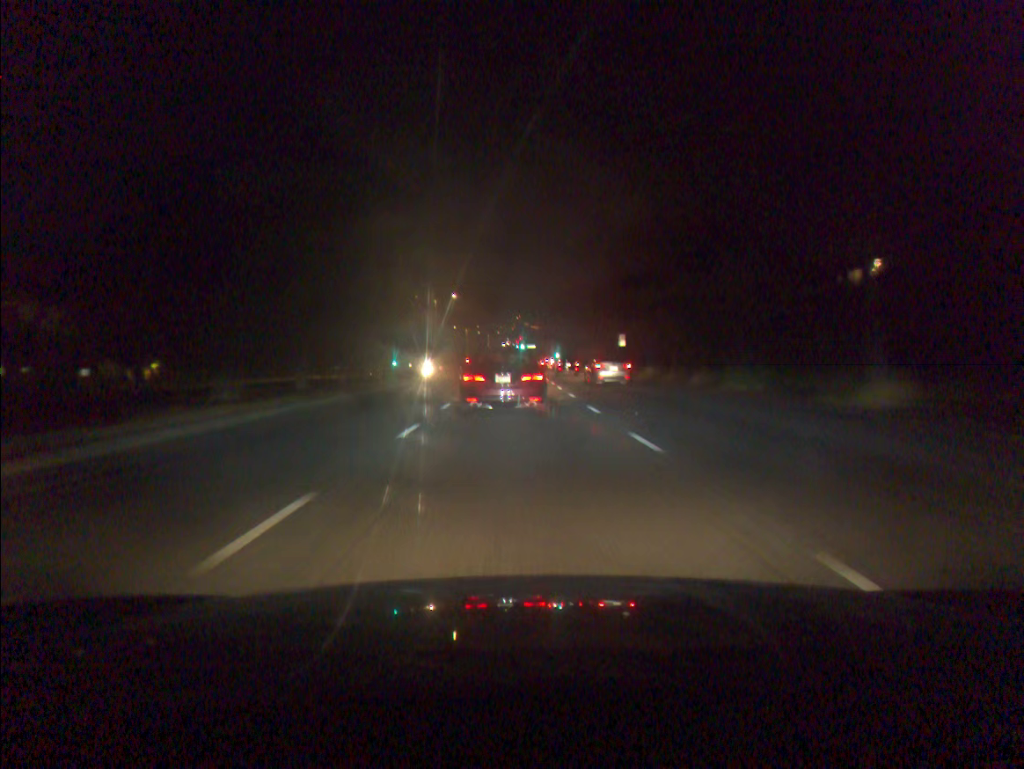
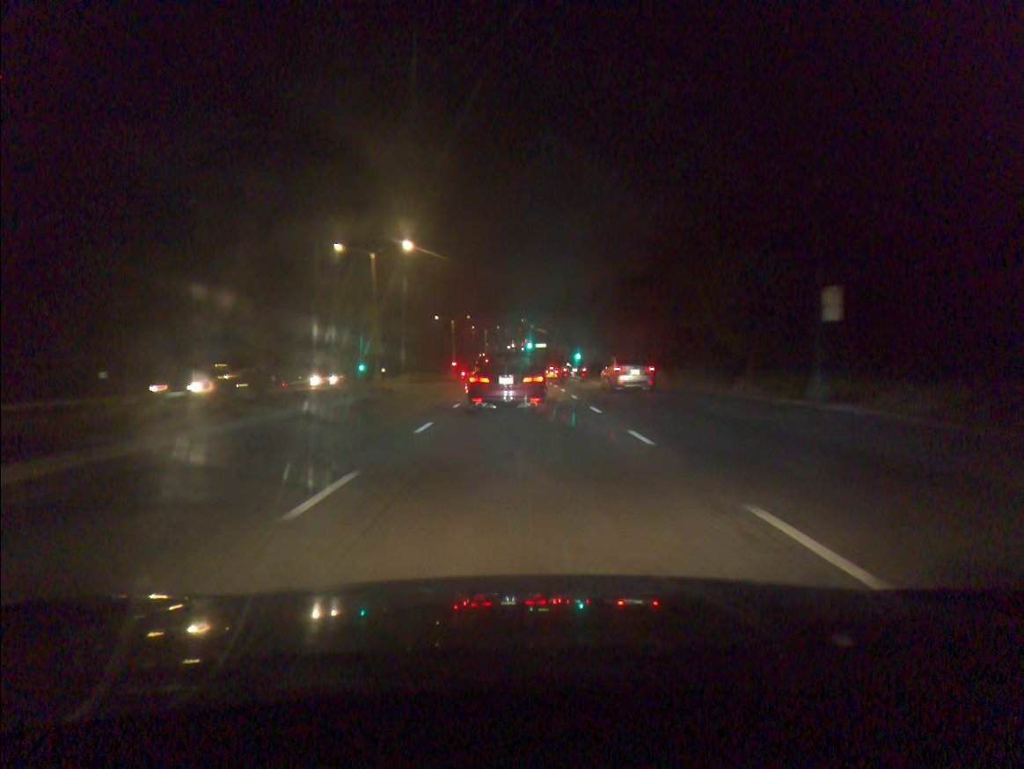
(0.0, +42.0) m; 0°
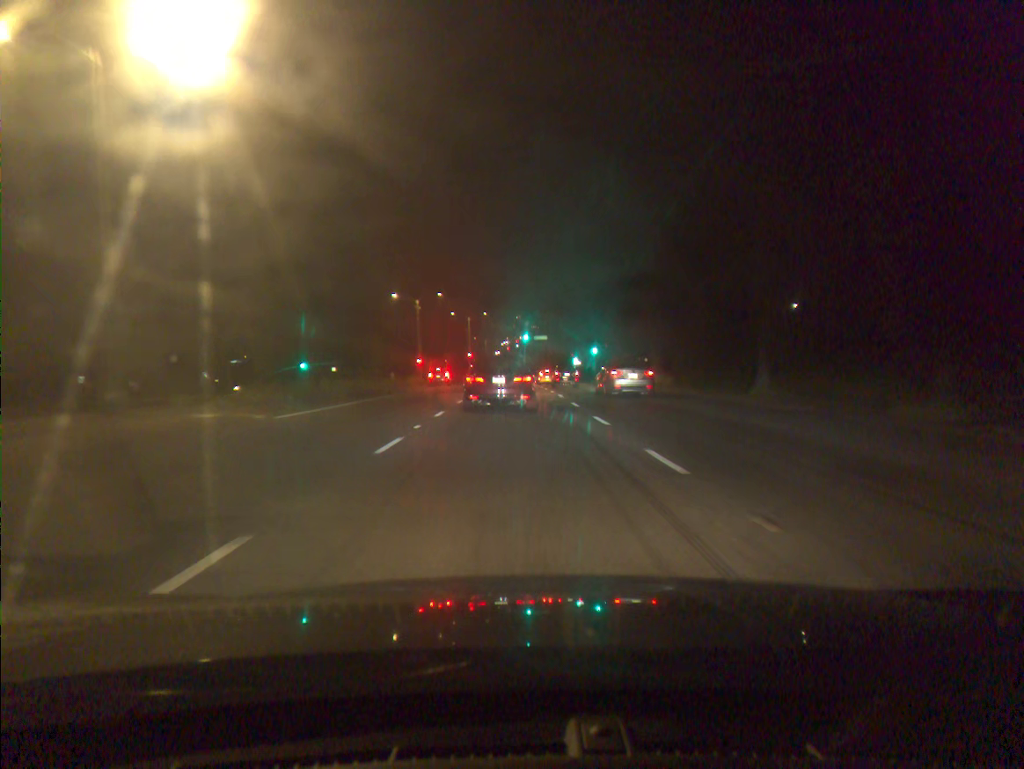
(+0.1, +32.3) m; 0°
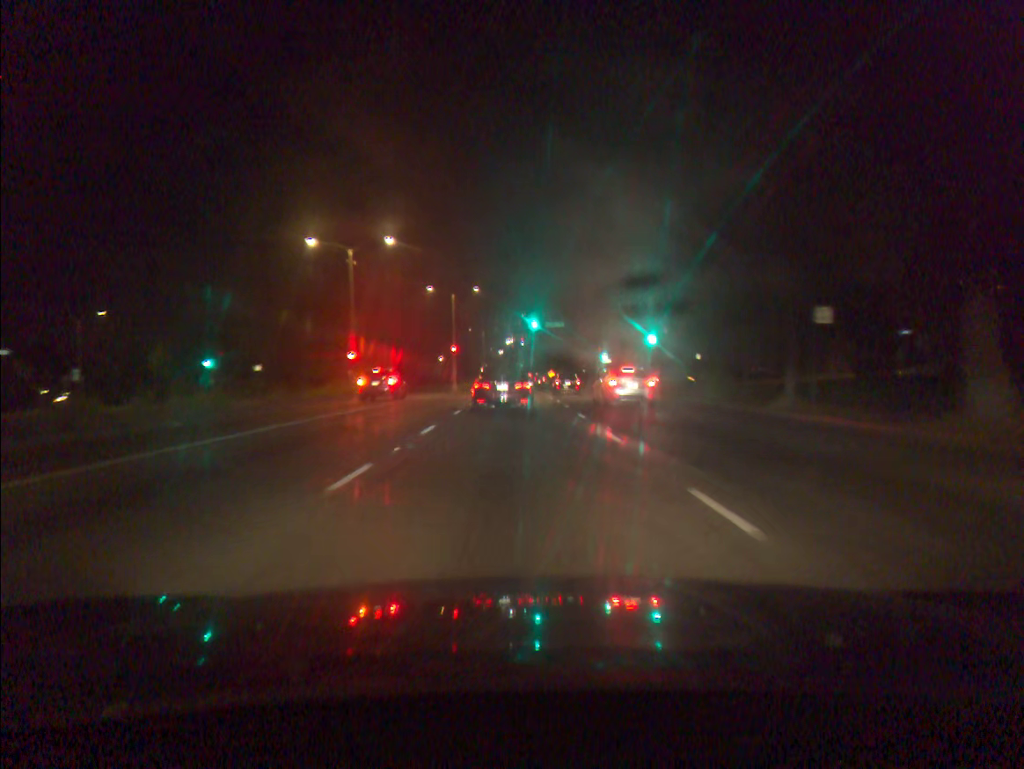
(-0.1, +31.9) m; 0°
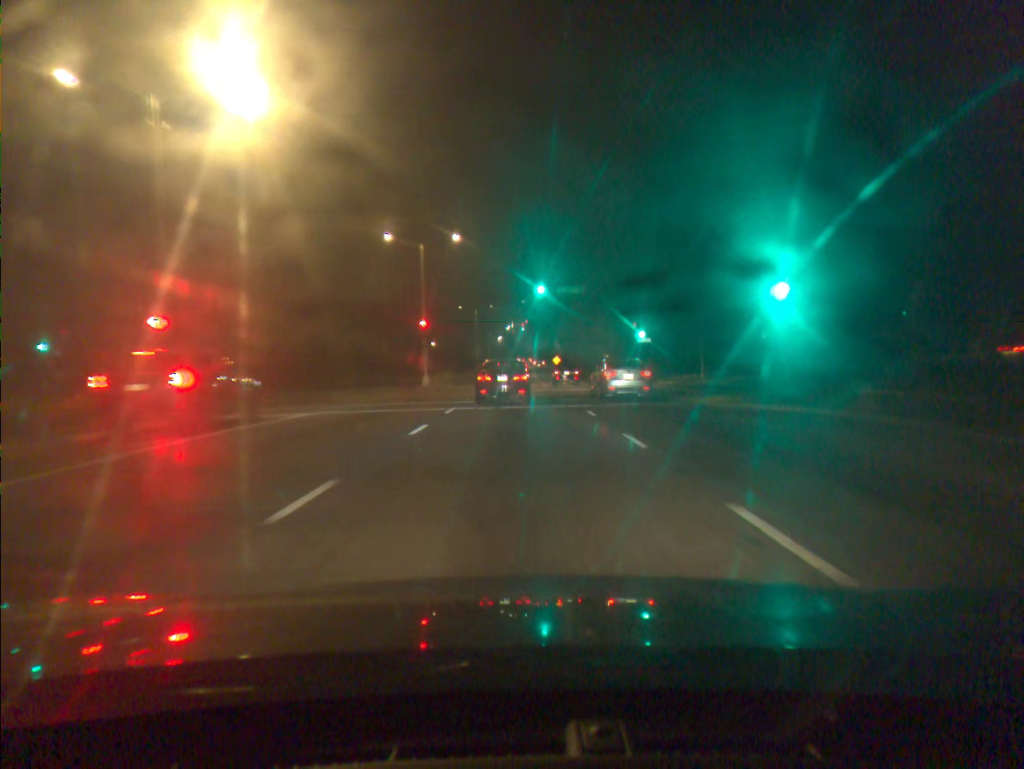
(+0.1, +23.8) m; 0°
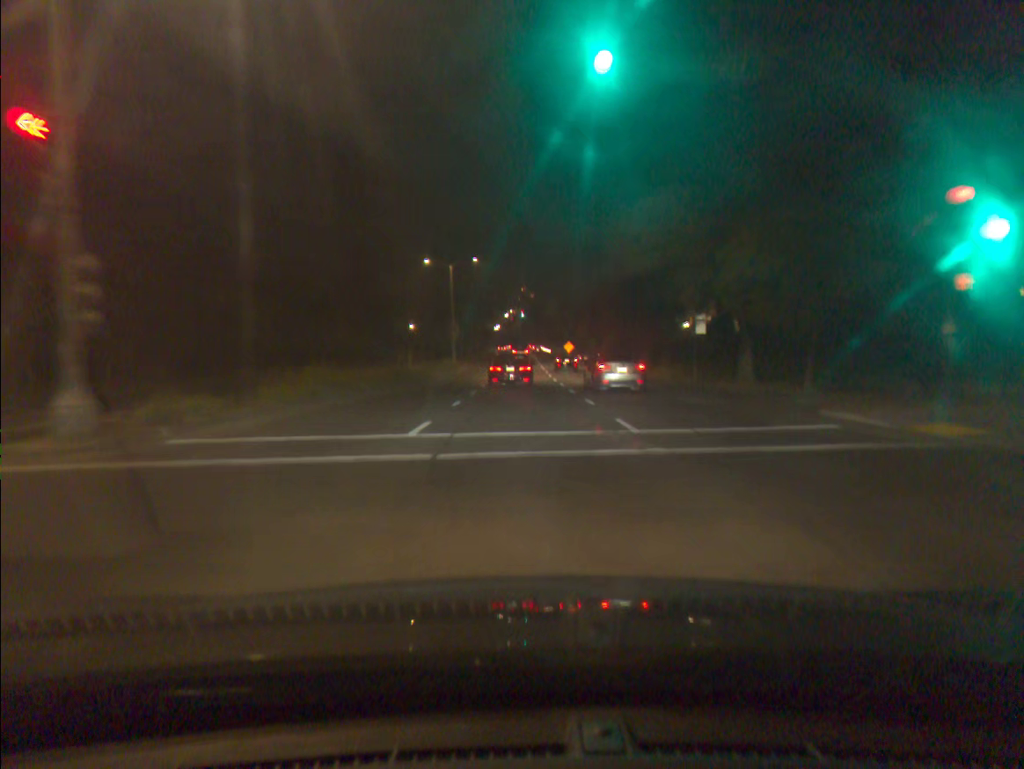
(-0.2, +40.3) m; 0°
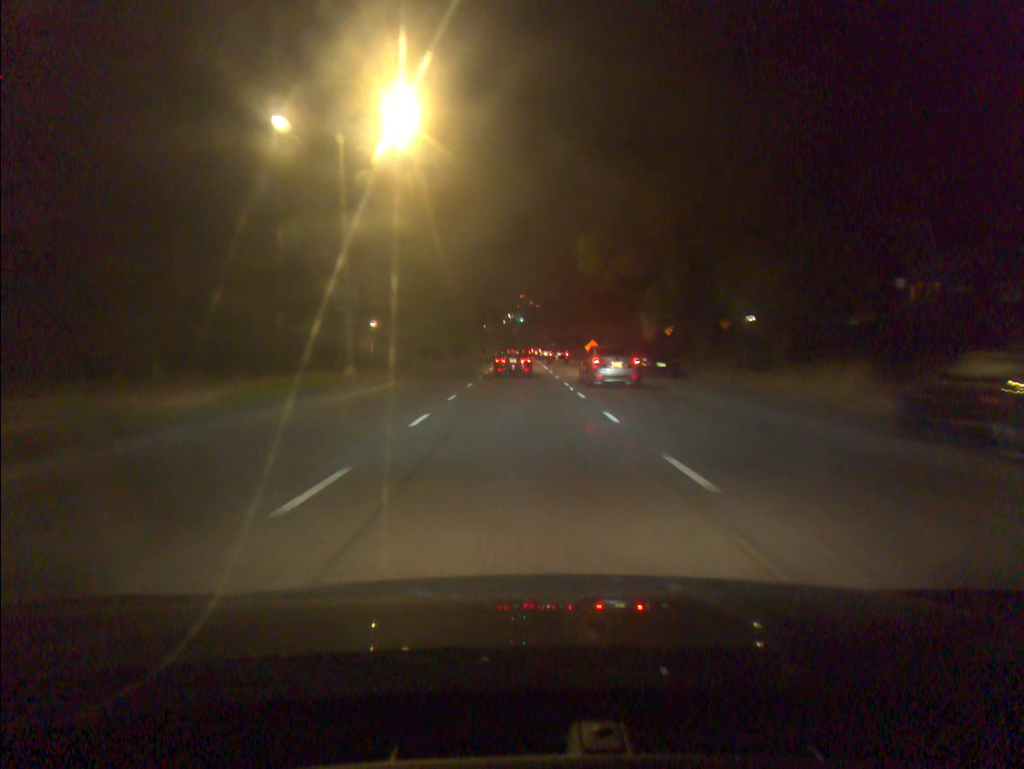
(+0.3, +42.9) m; 0°
